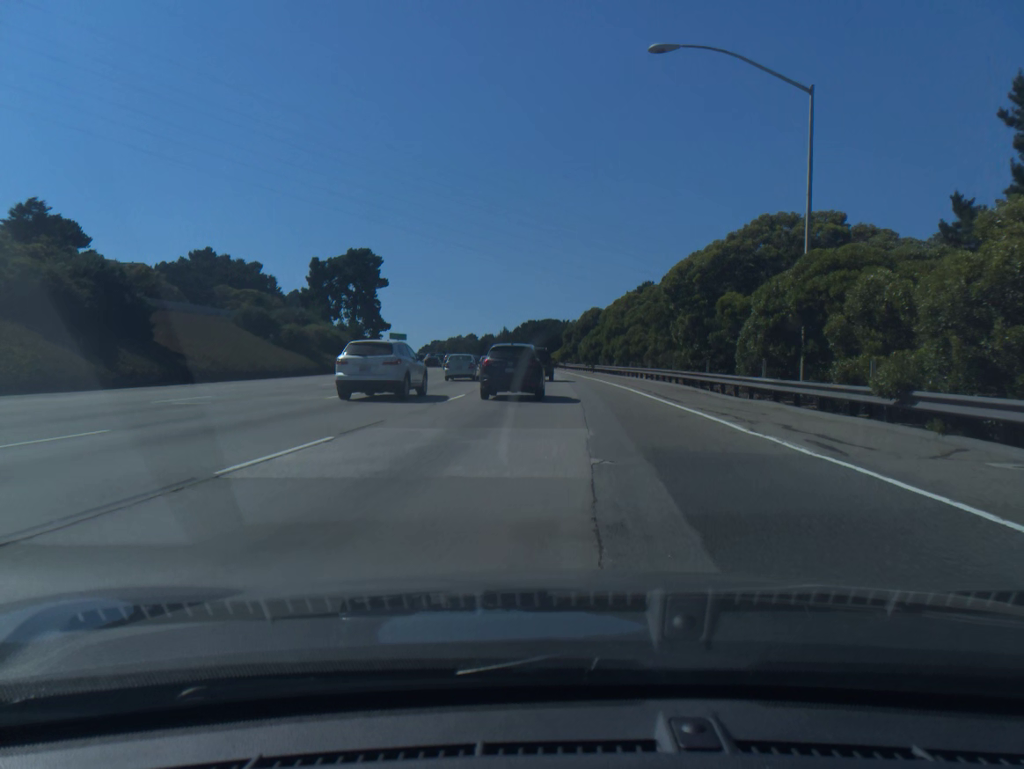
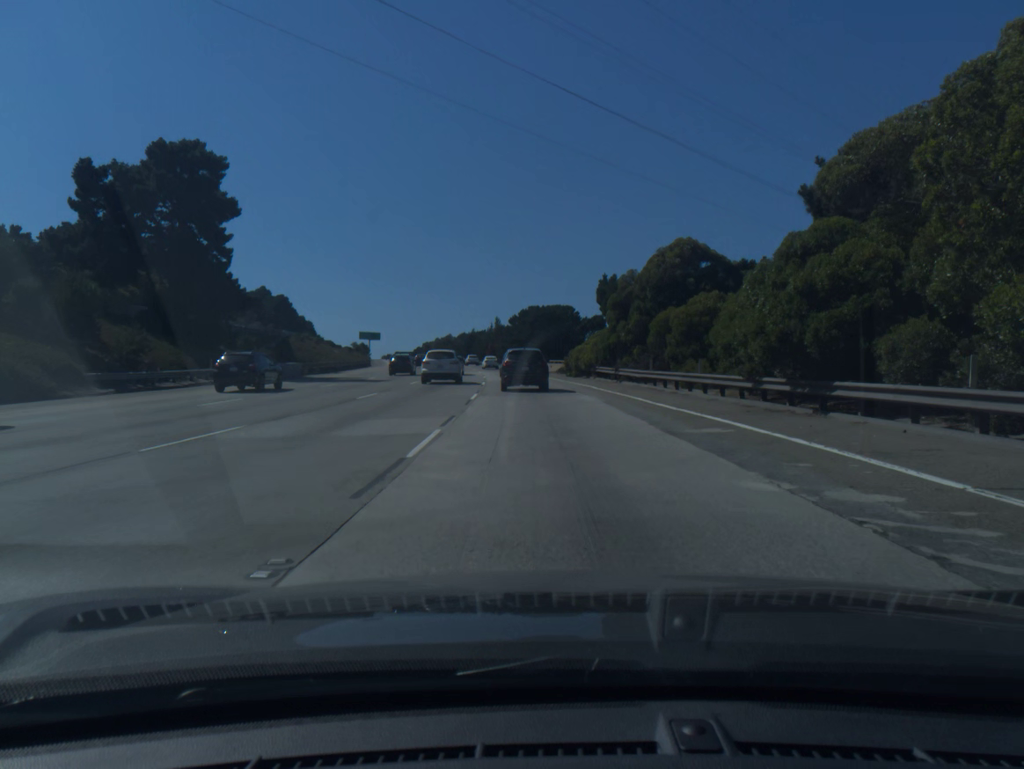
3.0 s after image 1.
(-0.9, +56.7) m; 0°
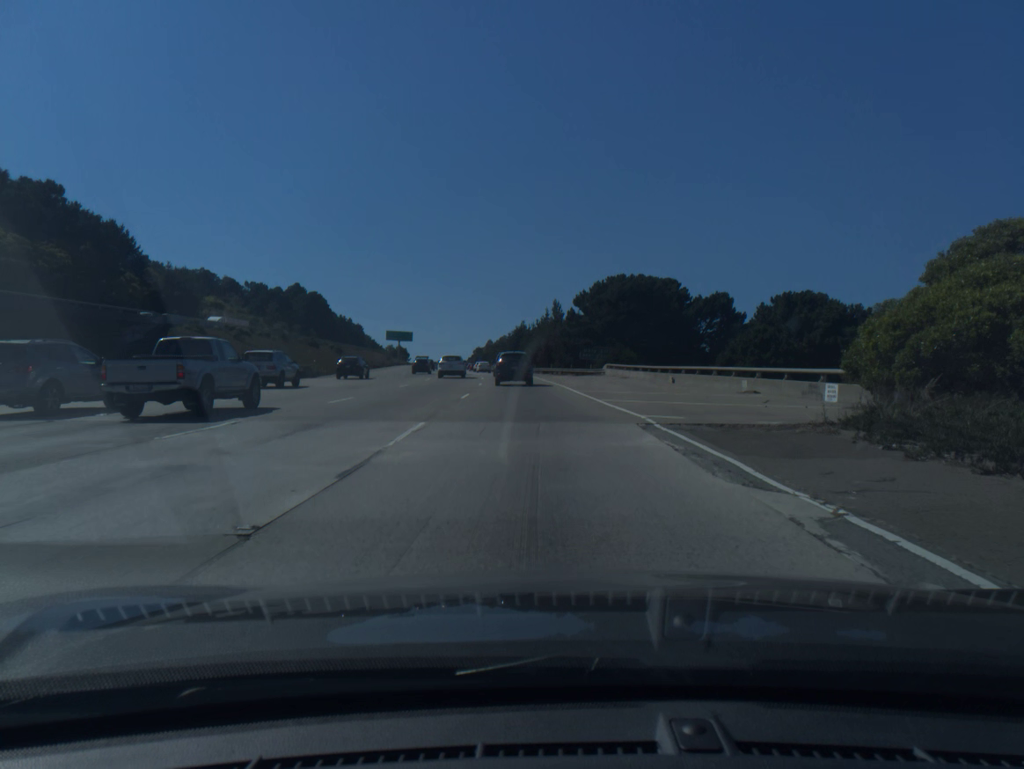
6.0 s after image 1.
(-2.1, +57.4) m; -5°
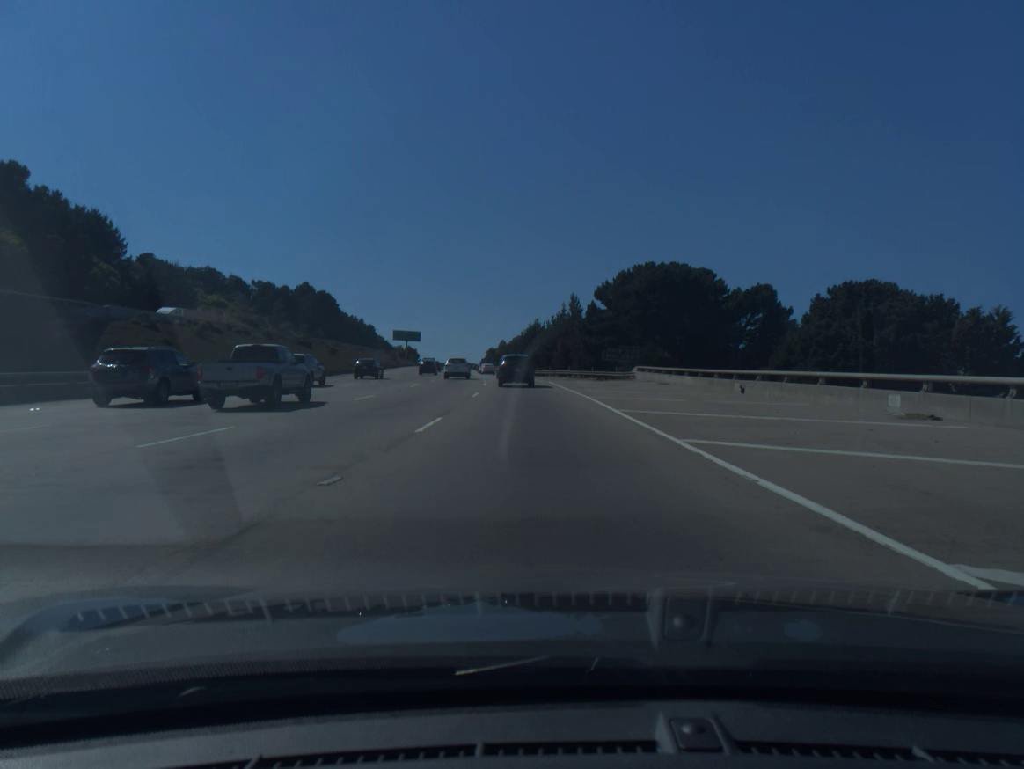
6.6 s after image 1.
(-0.1, +11.6) m; -1°
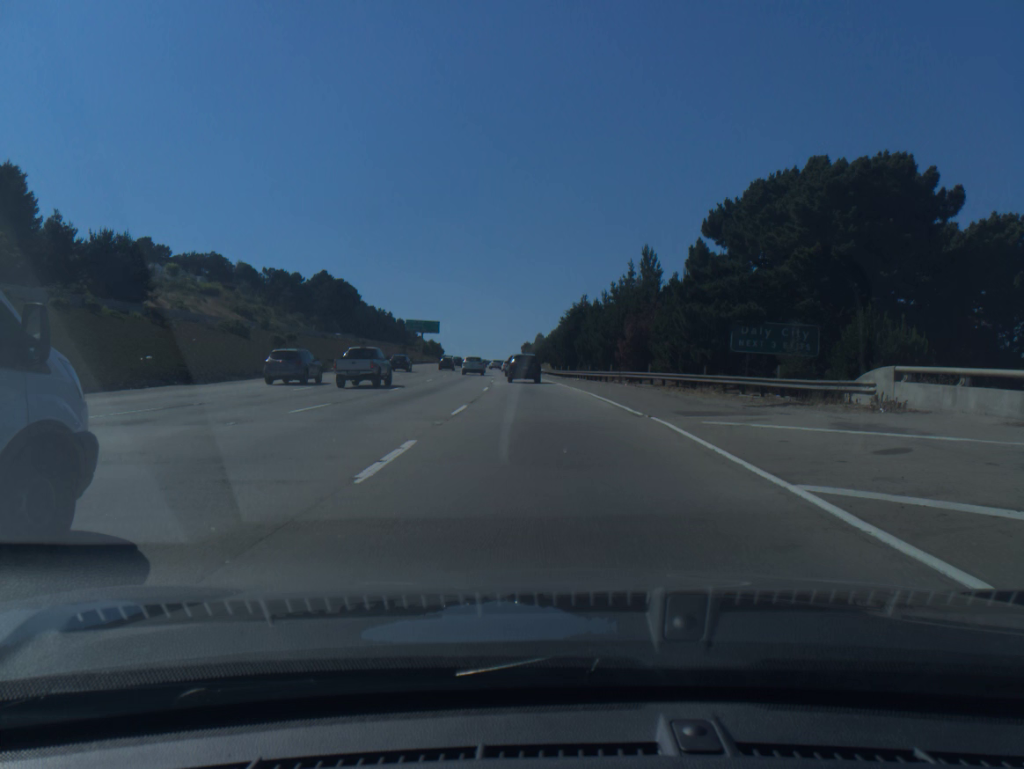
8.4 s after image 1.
(-0.9, +35.2) m; -3°
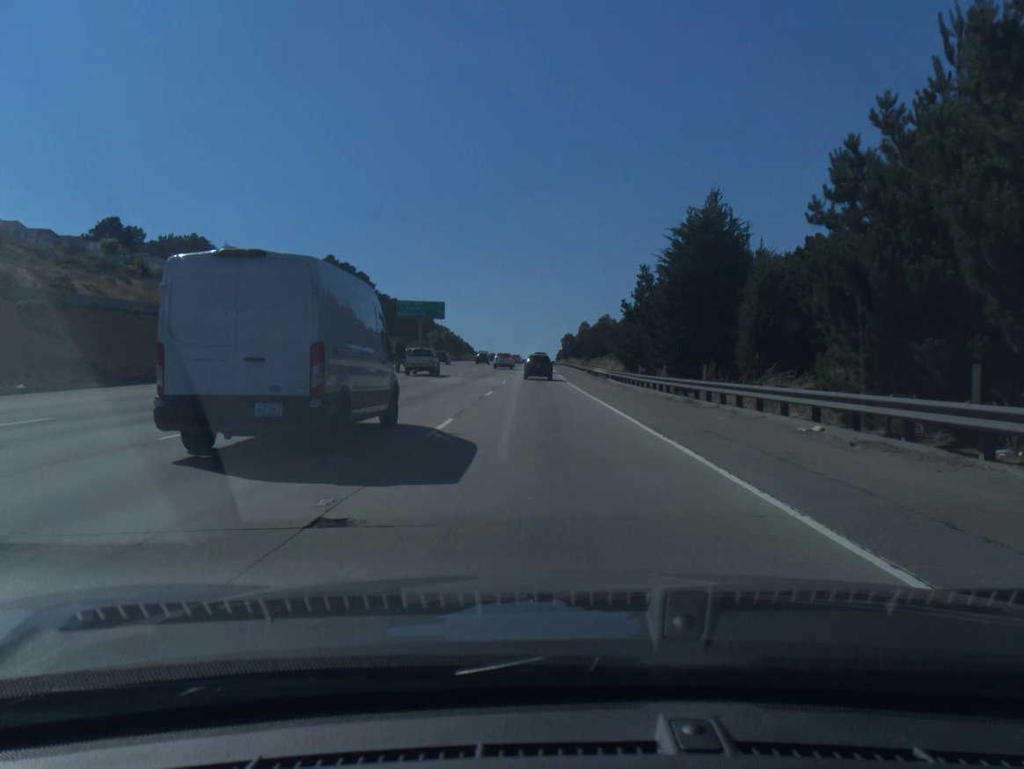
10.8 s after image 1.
(-1.2, +48.5) m; -3°
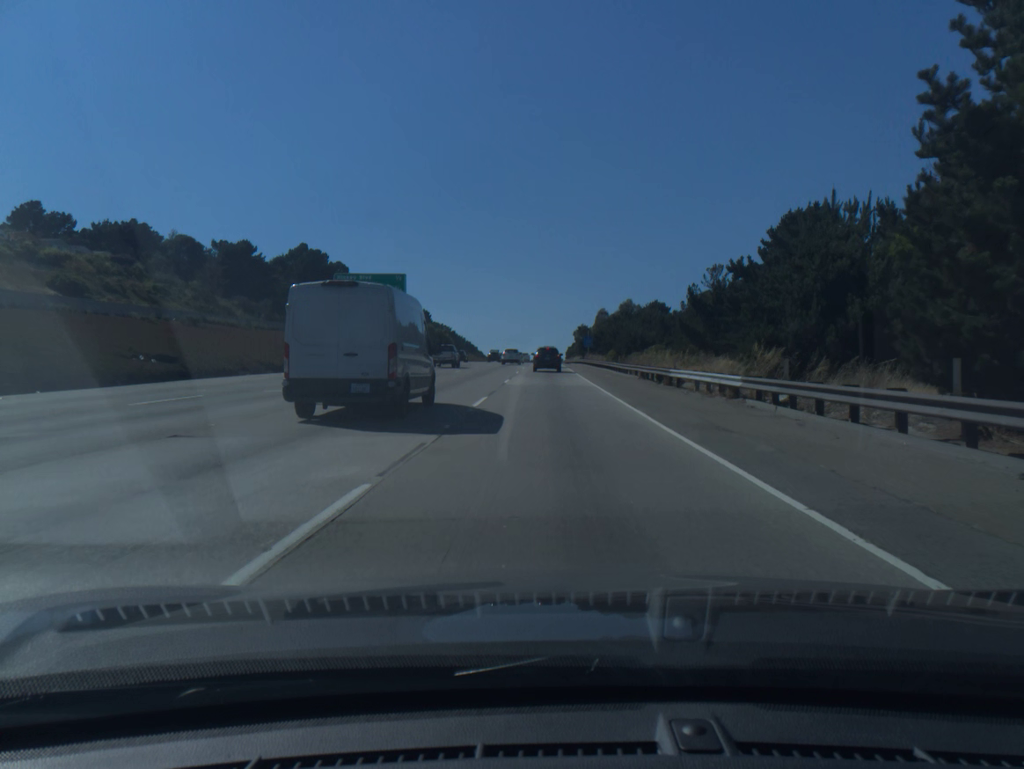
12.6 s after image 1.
(-0.4, +37.6) m; -1°
